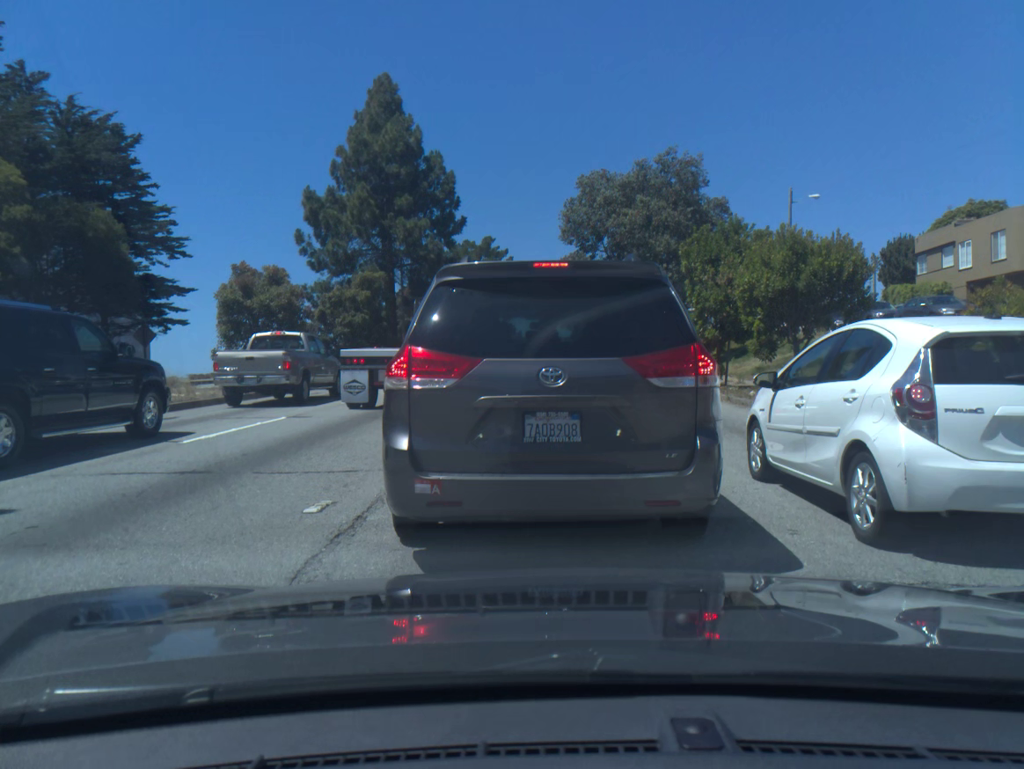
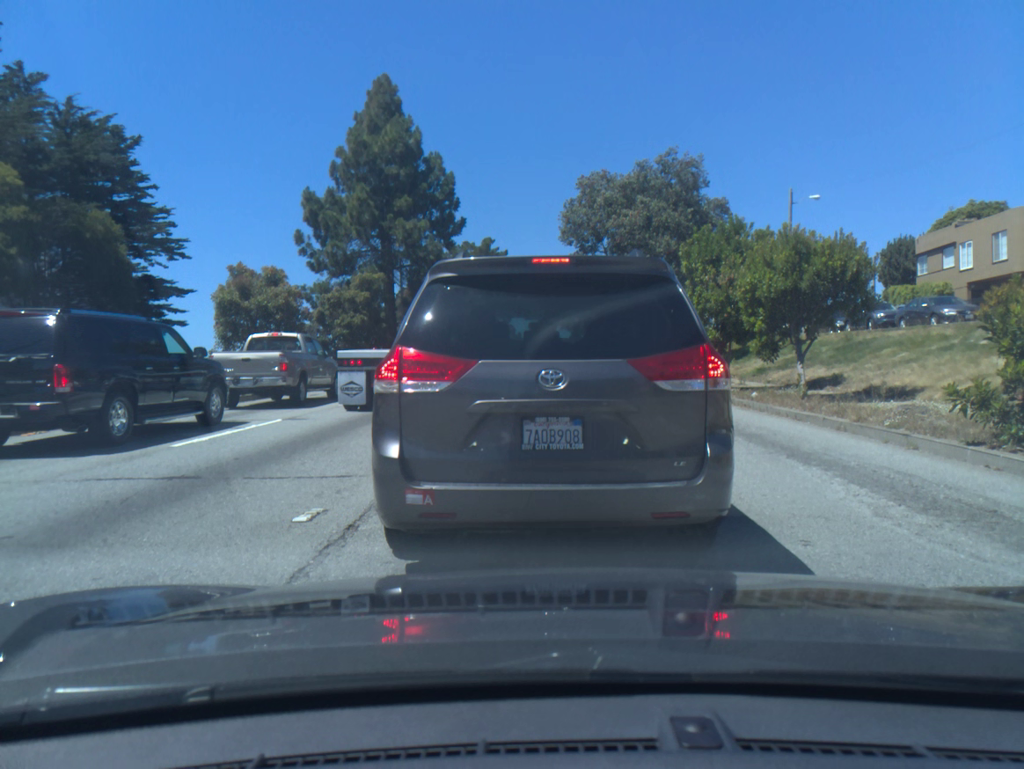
(0.0, +0.3) m; 0°
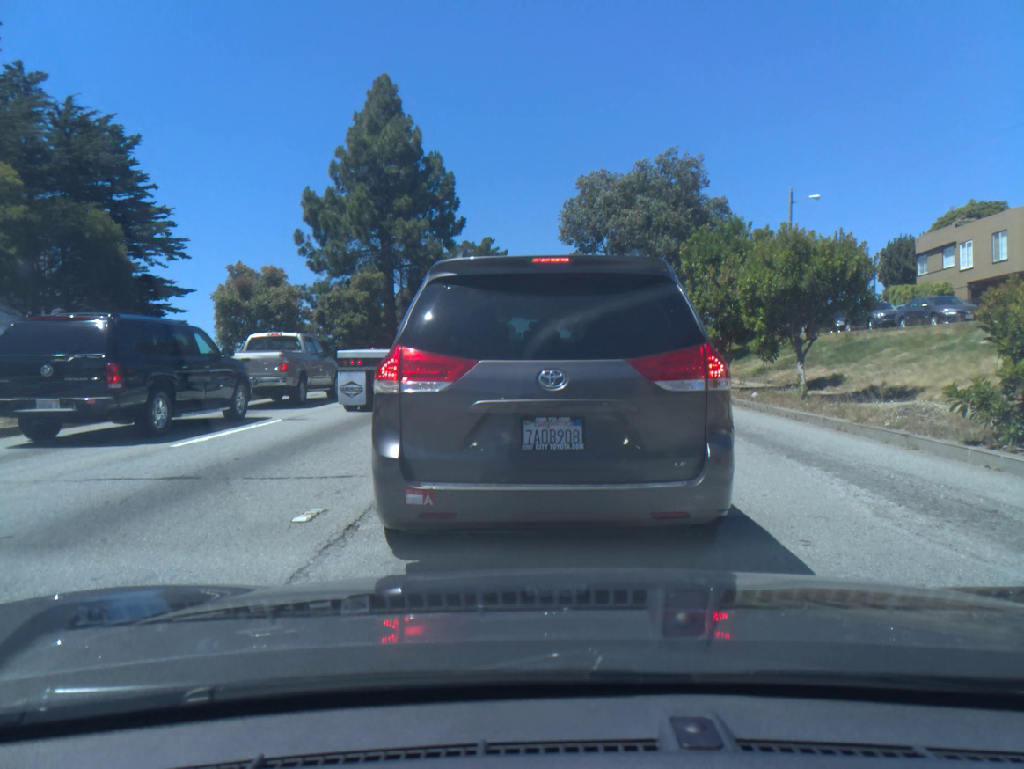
(+0.2, +0.1) m; 0°
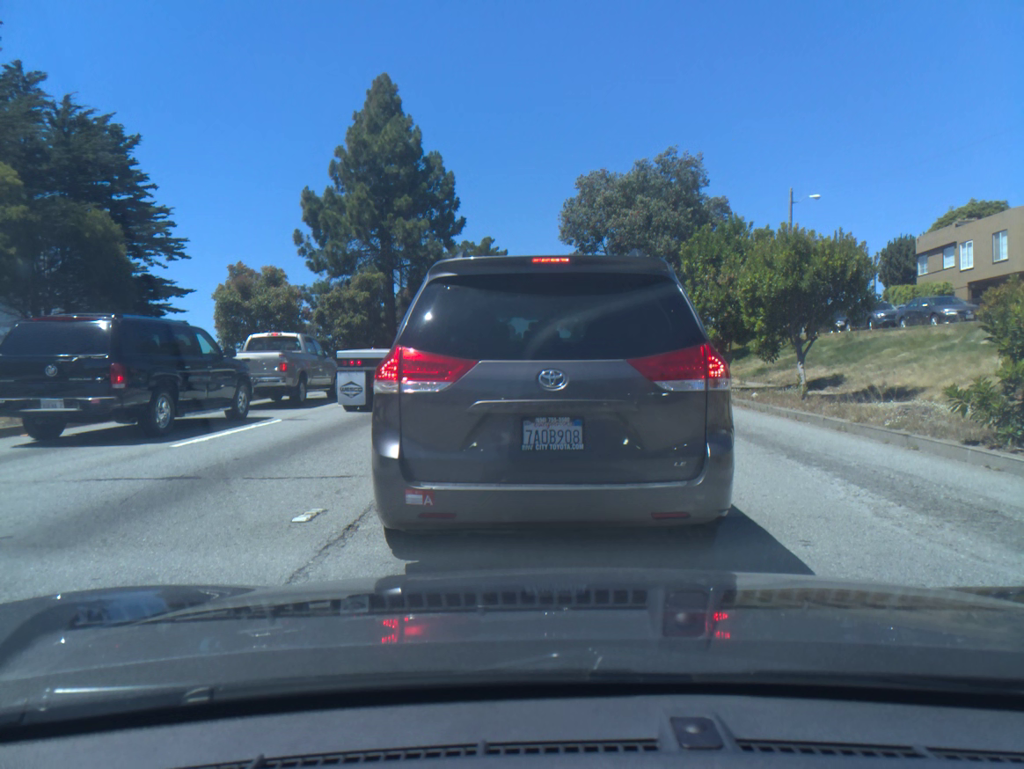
(-0.1, -0.1) m; 0°
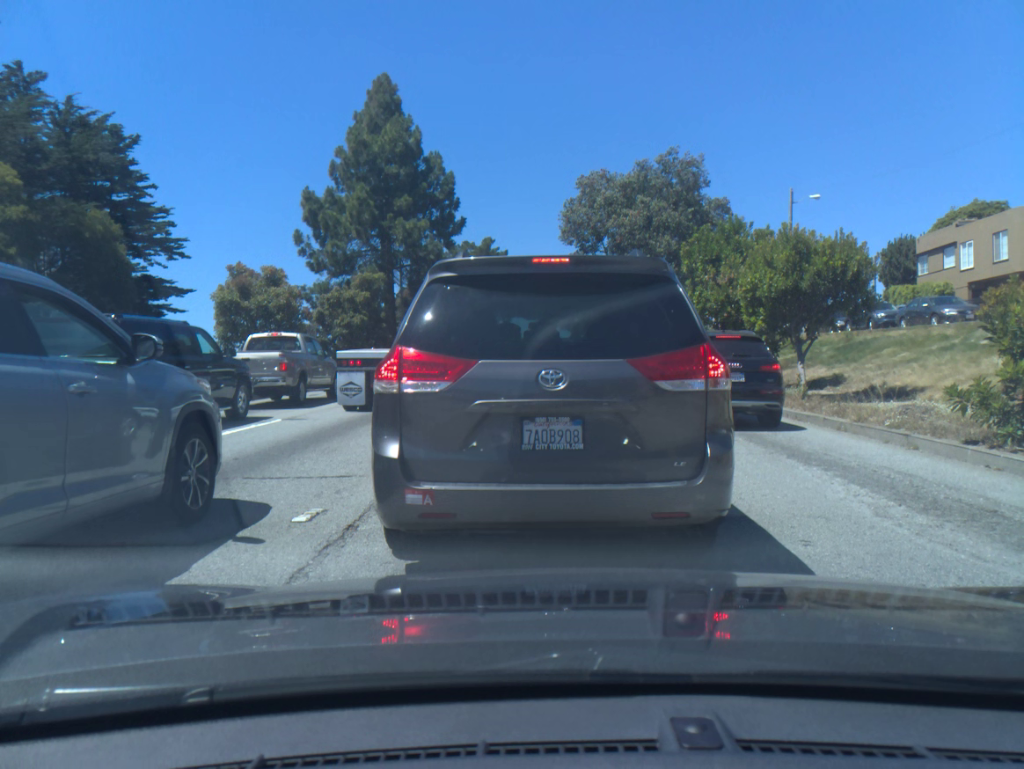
(-0.1, -0.1) m; 0°
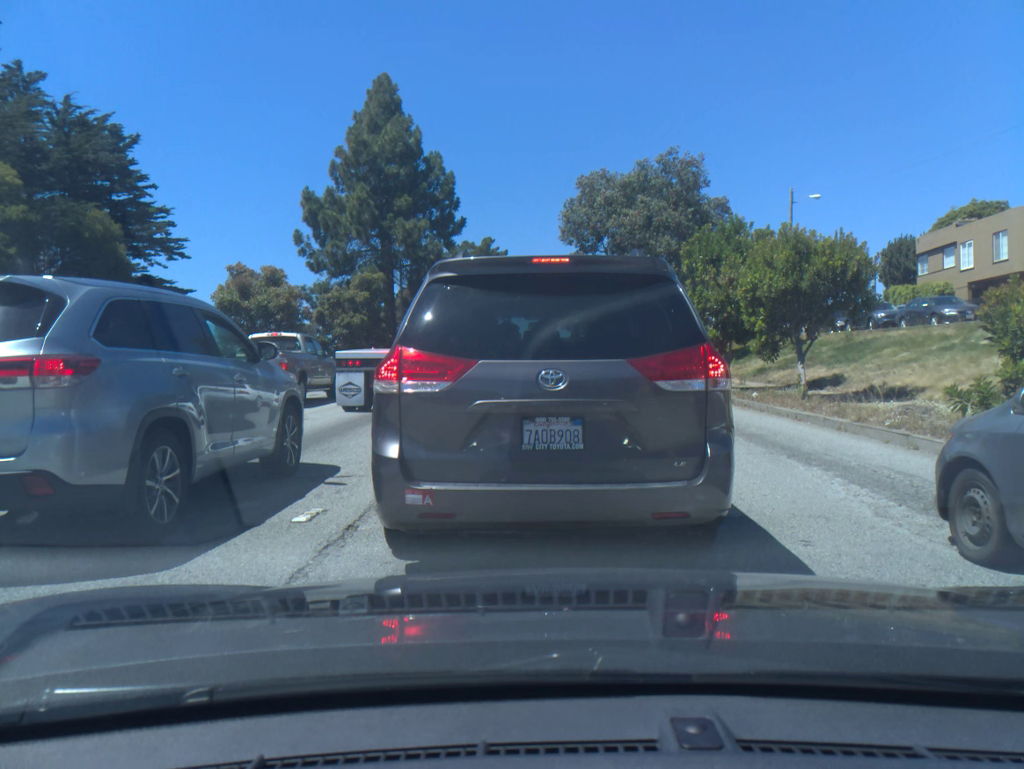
(0.0, 0.0) m; 0°
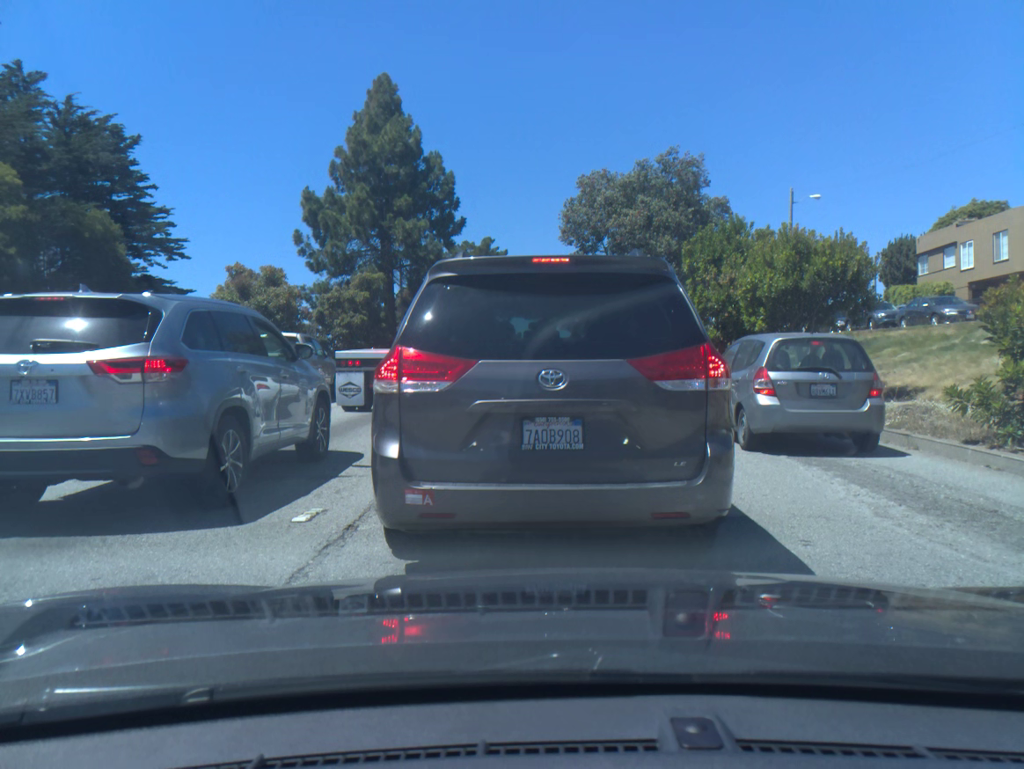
(+0.1, 0.0) m; 0°
